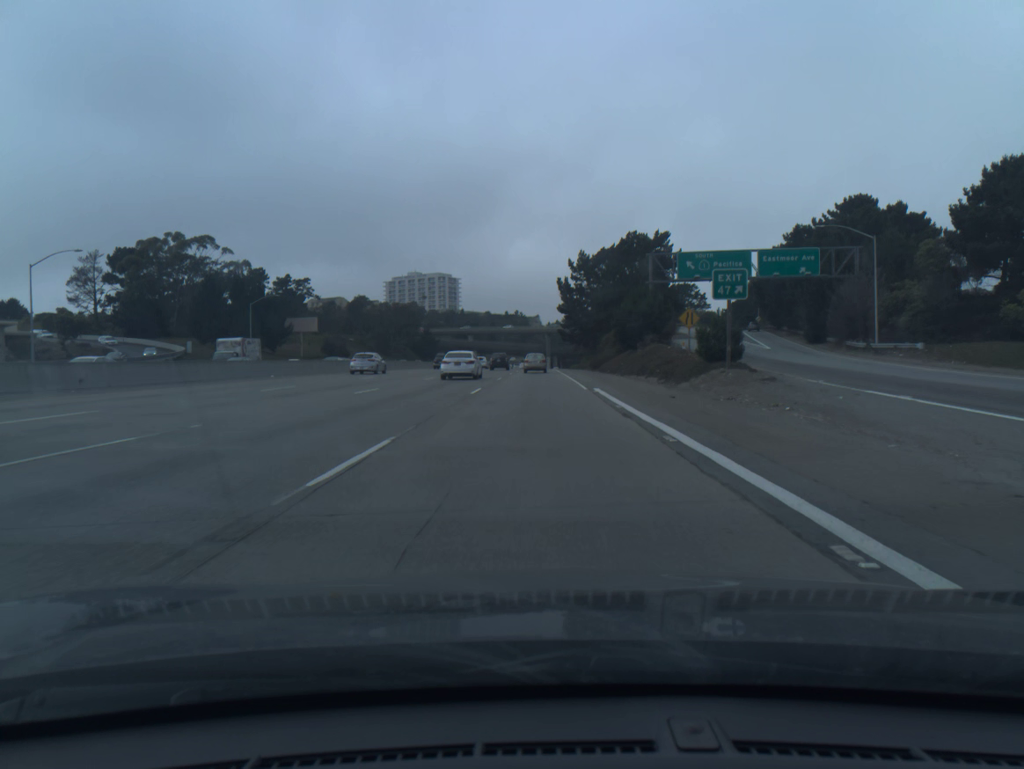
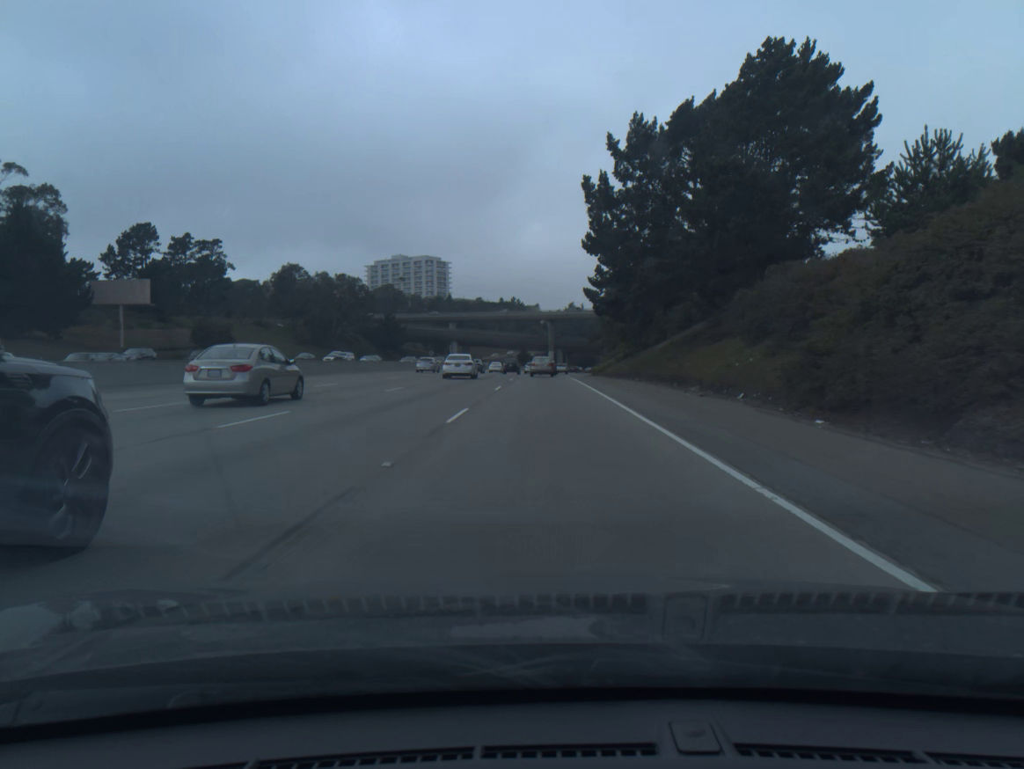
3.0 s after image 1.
(-0.4, +68.7) m; 0°
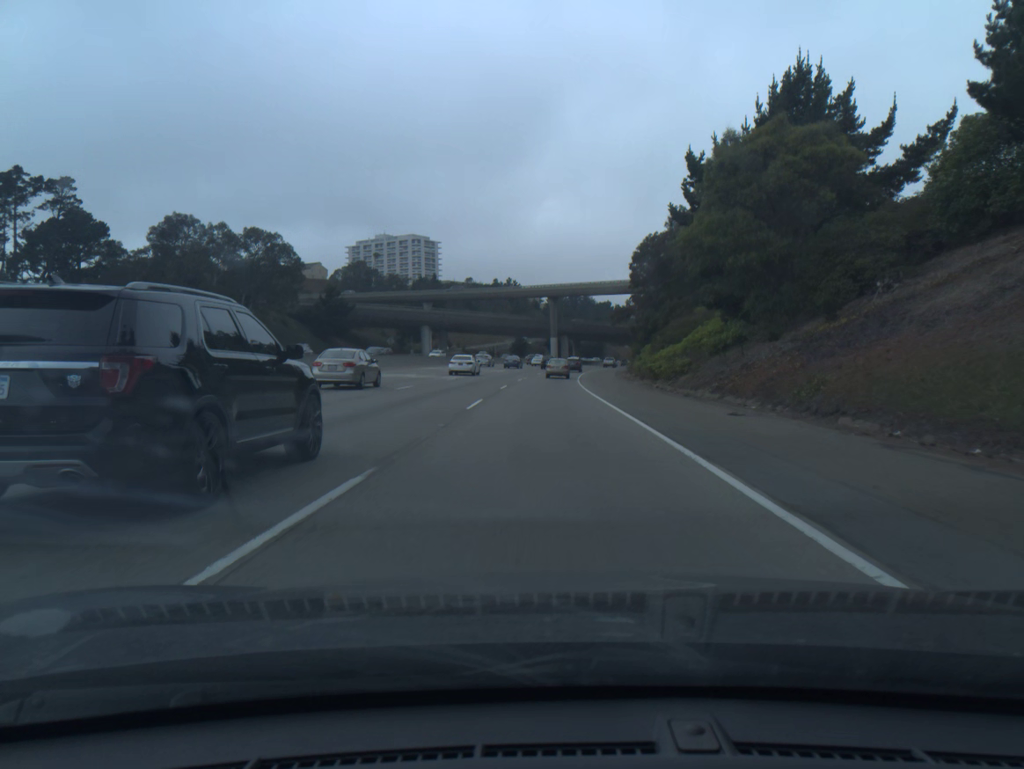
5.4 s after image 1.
(+0.2, +53.9) m; 0°
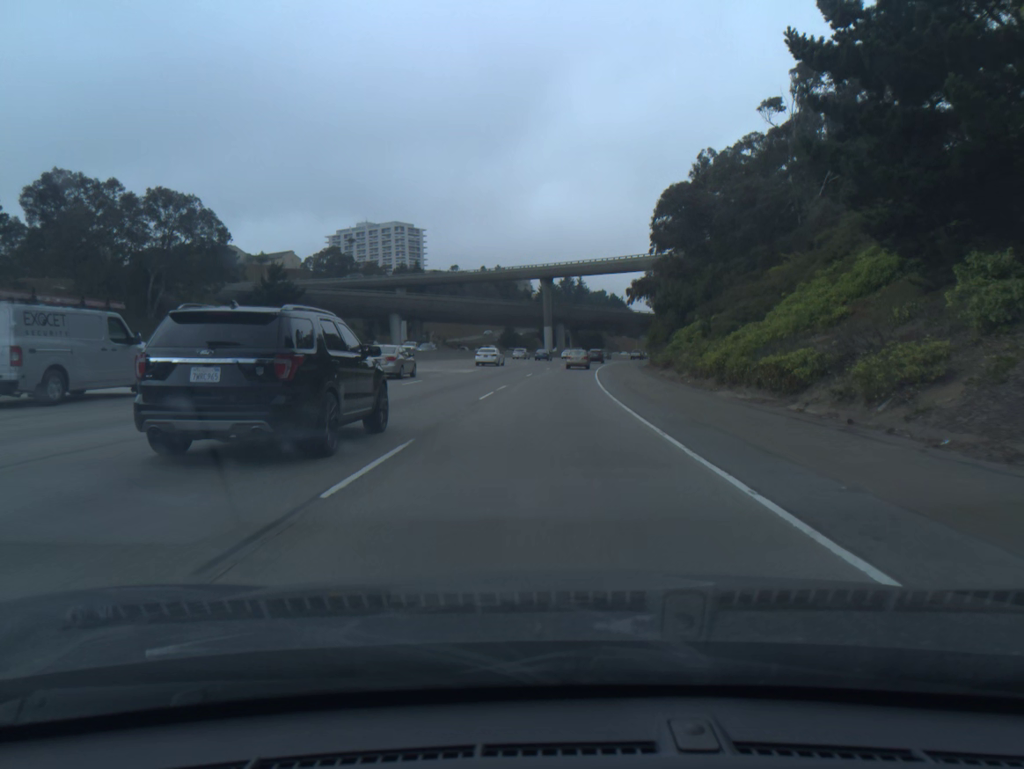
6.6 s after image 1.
(0.0, +26.7) m; +1°
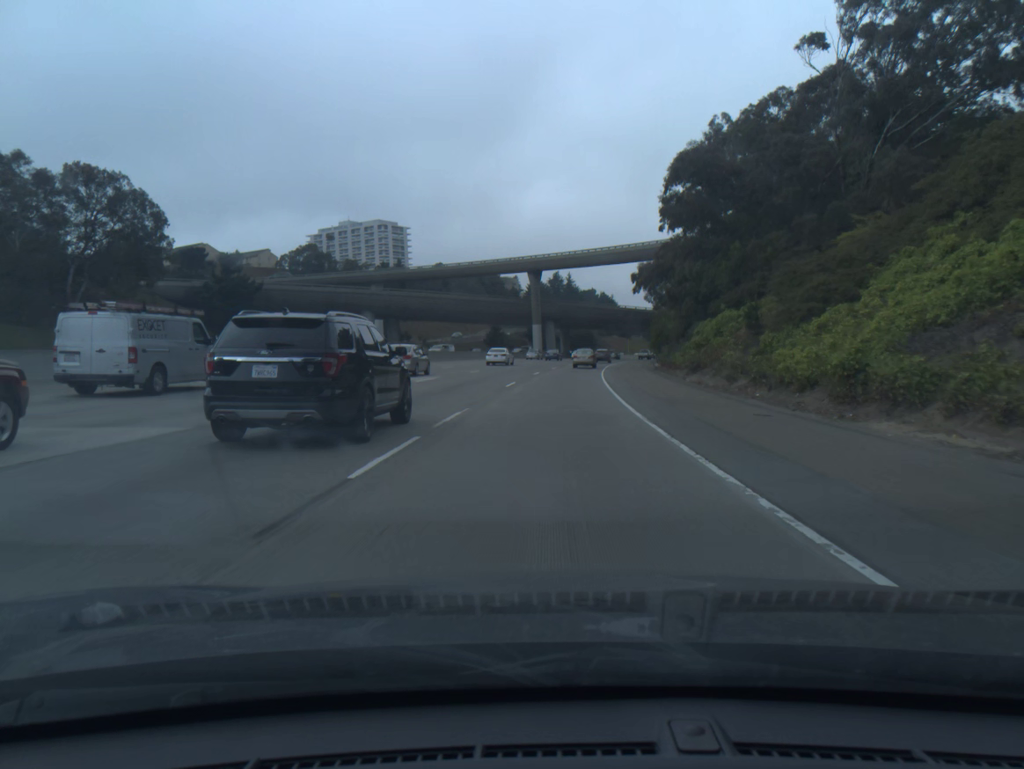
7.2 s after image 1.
(+0.1, +13.4) m; +1°
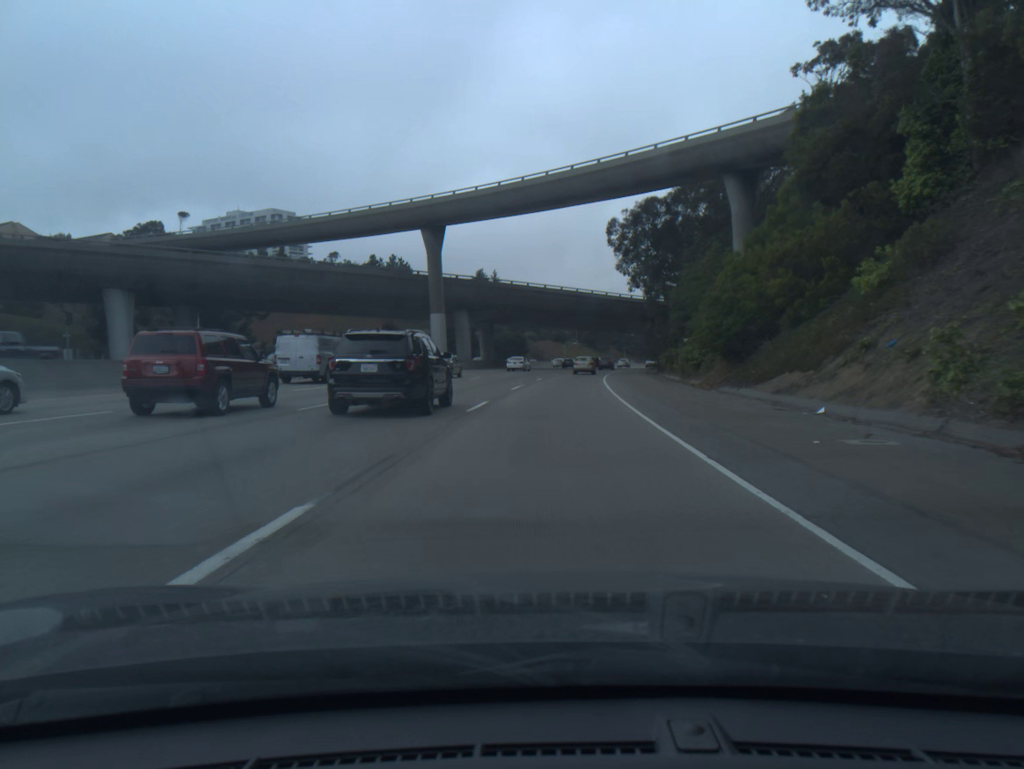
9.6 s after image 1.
(+2.2, +54.9) m; +5°
